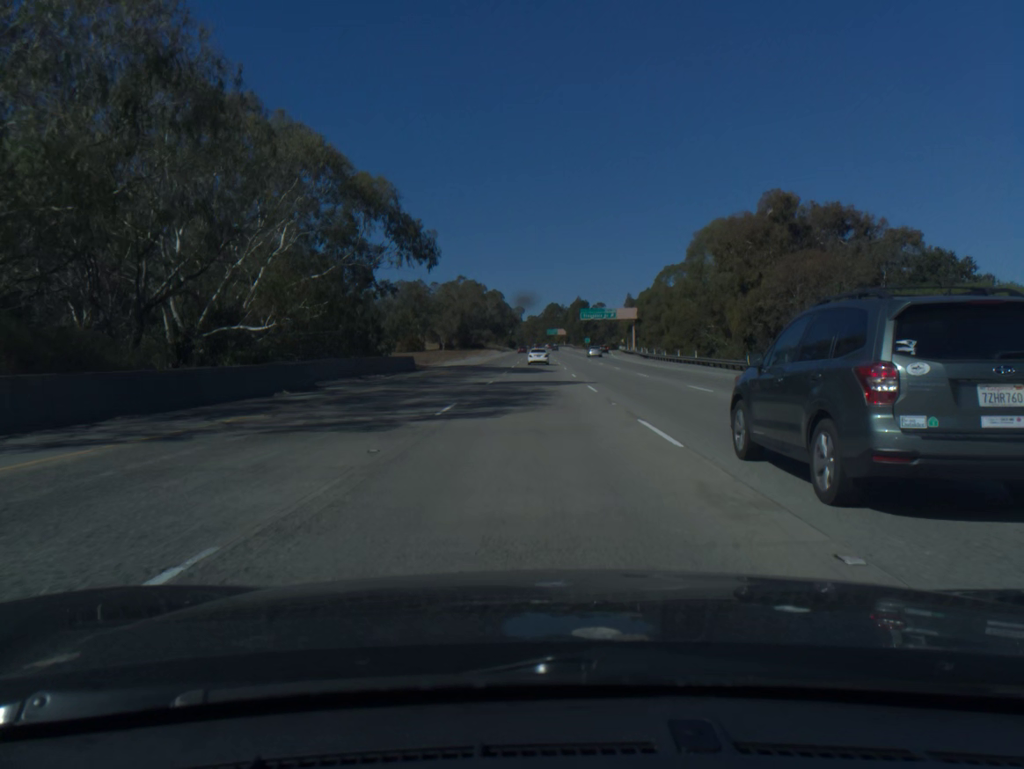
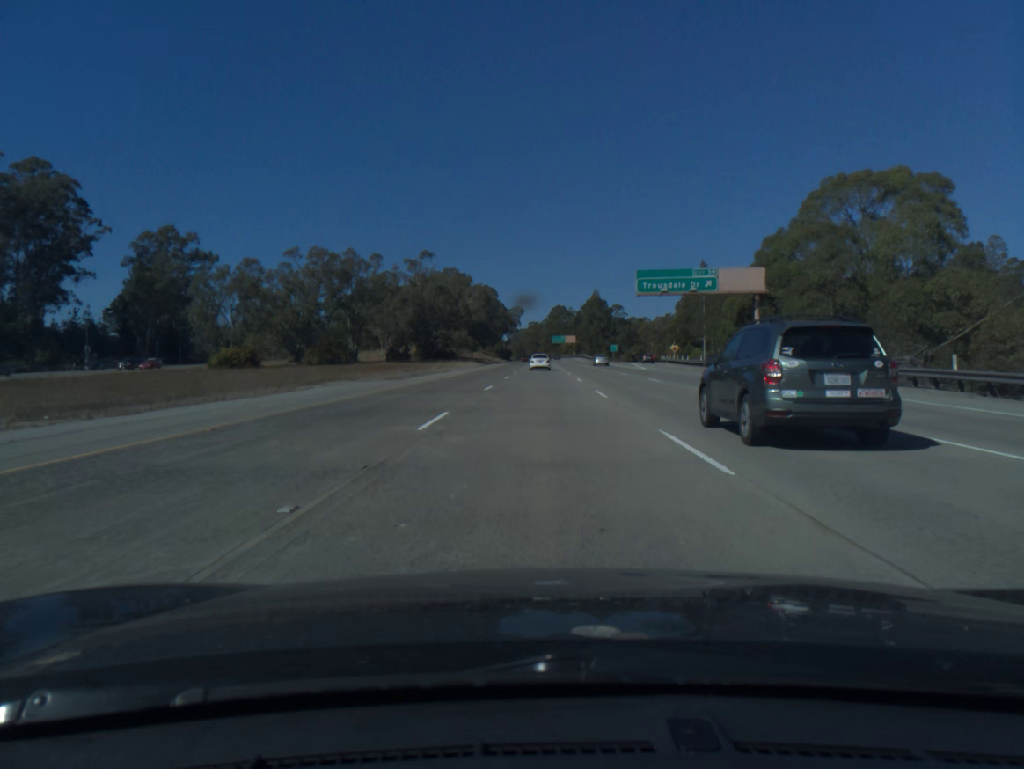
(-0.2, +75.8) m; 0°
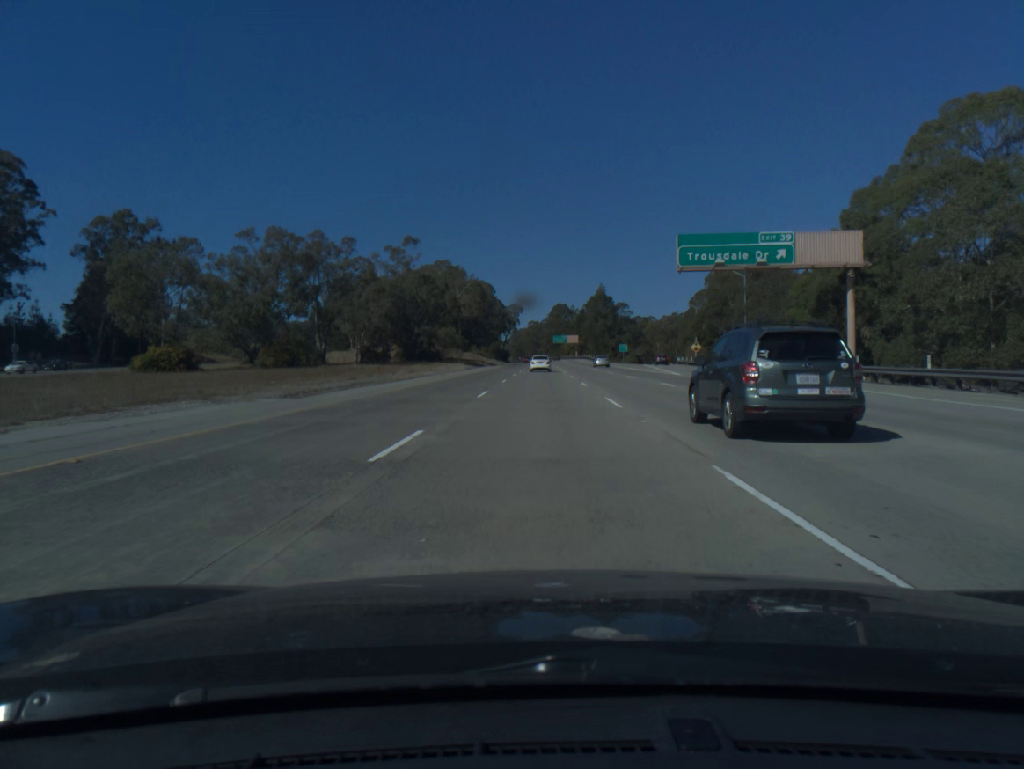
(0.0, +18.2) m; 0°
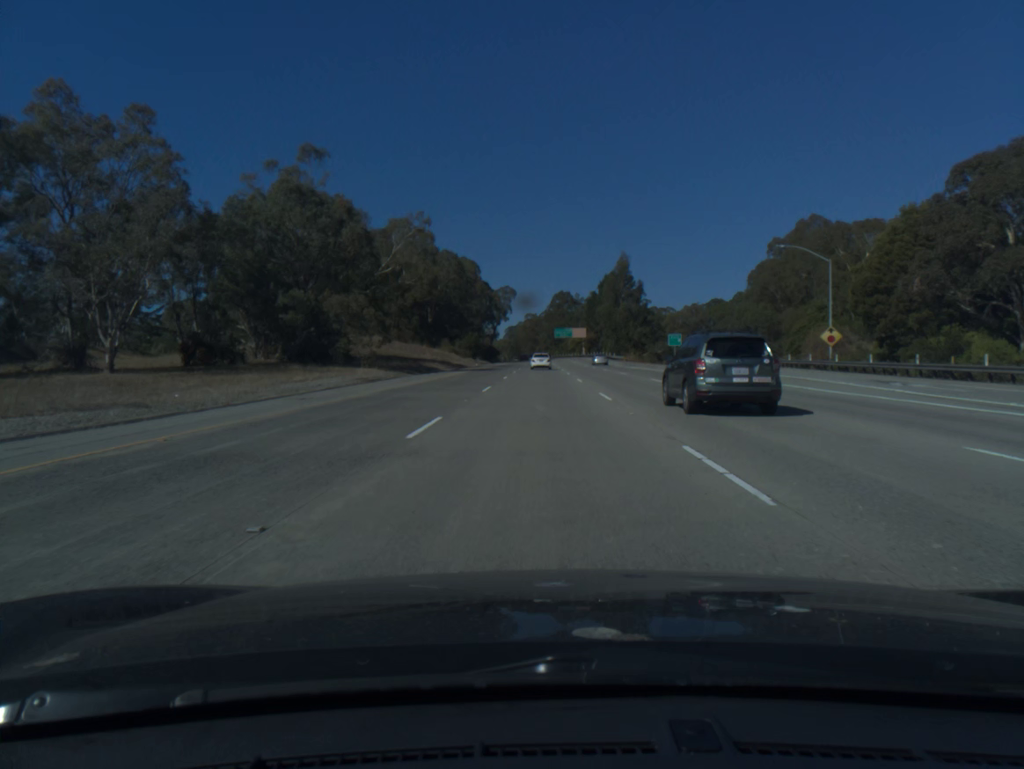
(+0.1, +56.1) m; 0°
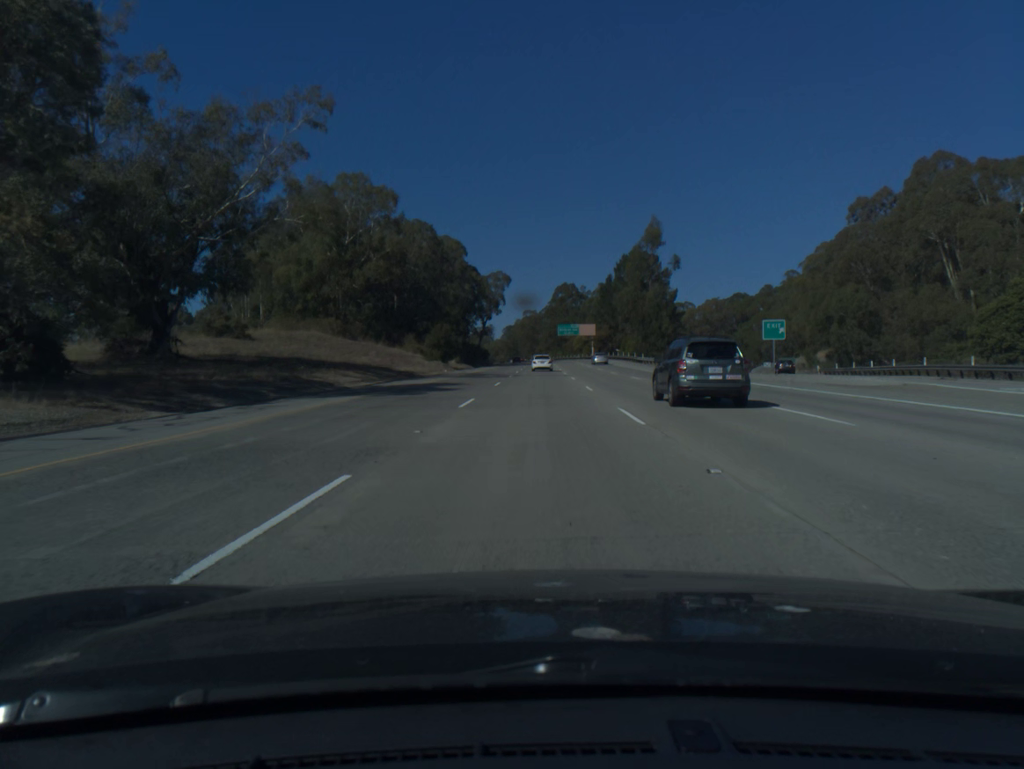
(0.0, +36.5) m; 0°
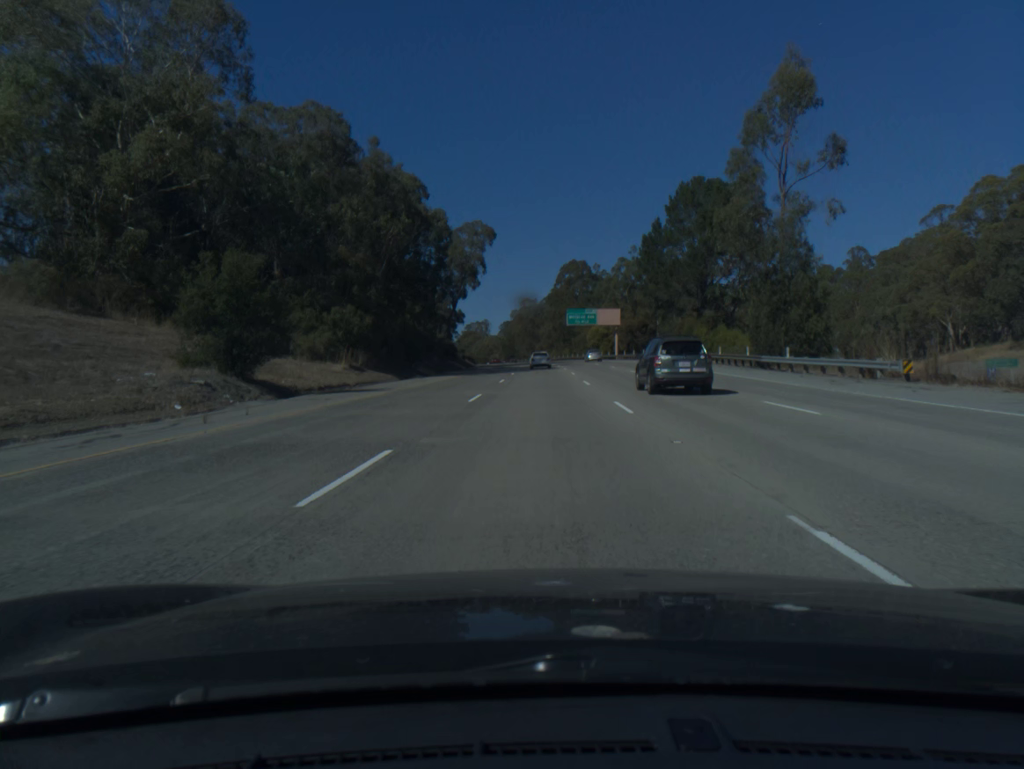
(0.0, +56.4) m; 0°
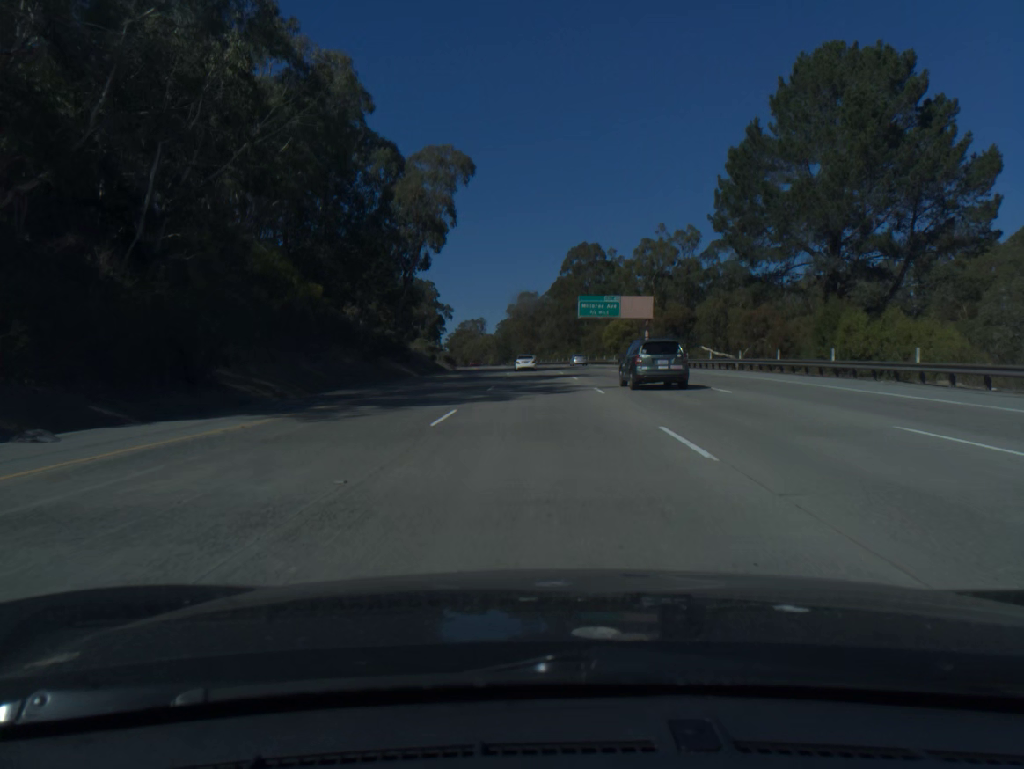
(0.0, +36.6) m; 0°
